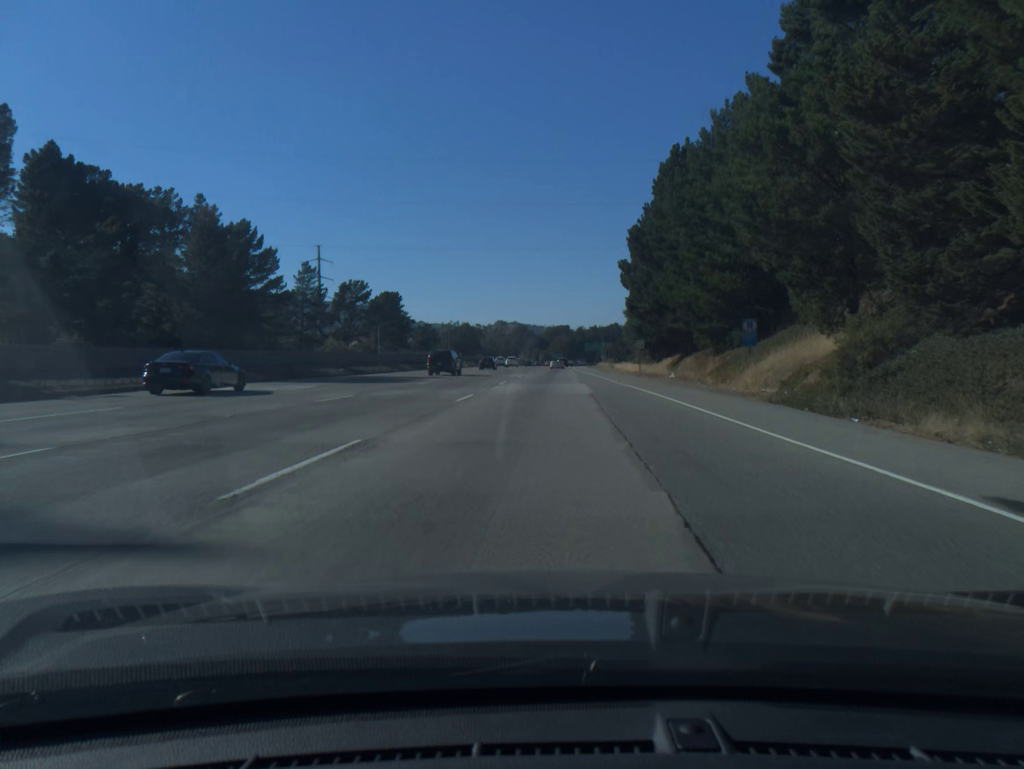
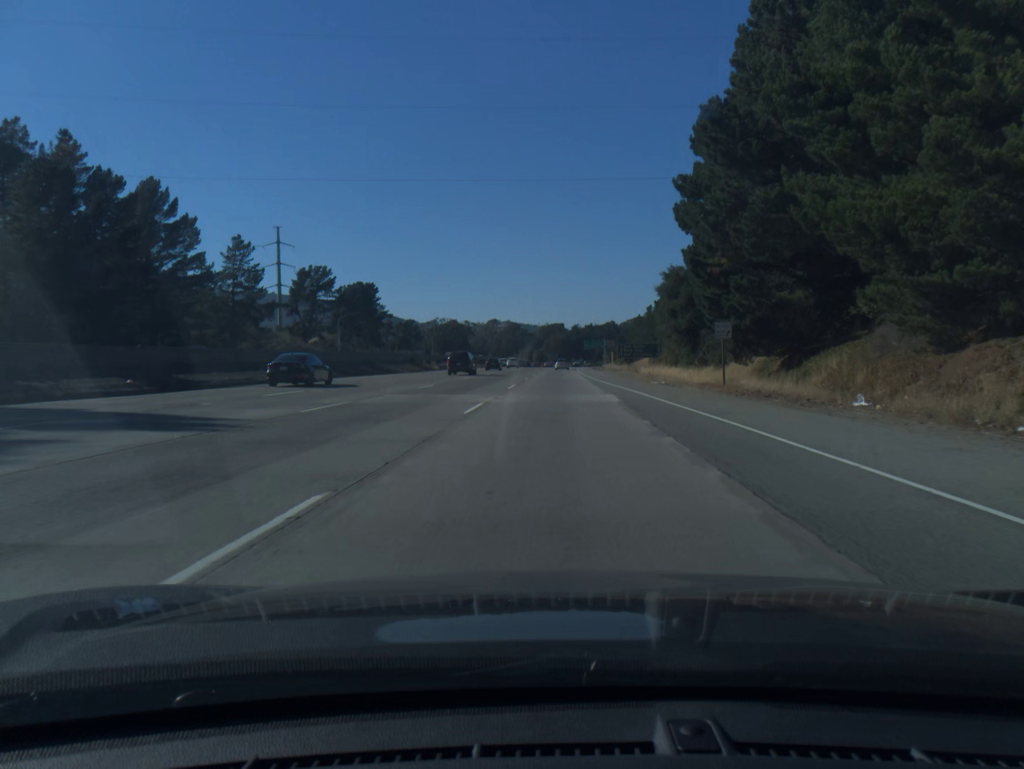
(+0.1, +32.6) m; 0°
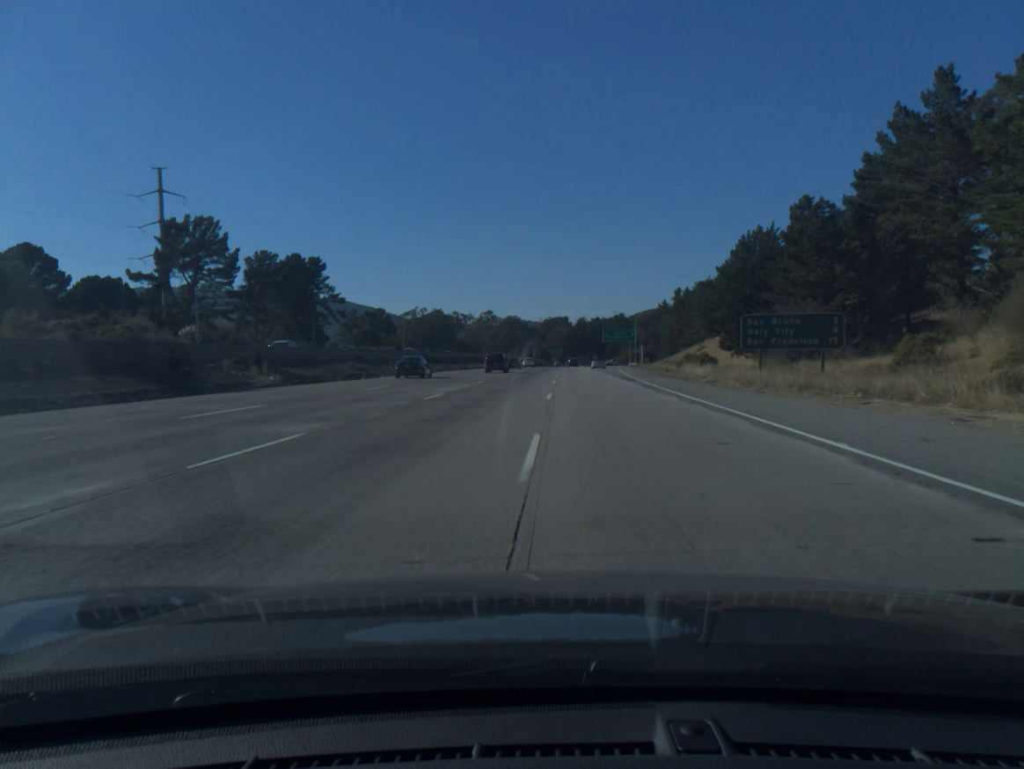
(0.0, +67.3) m; 0°
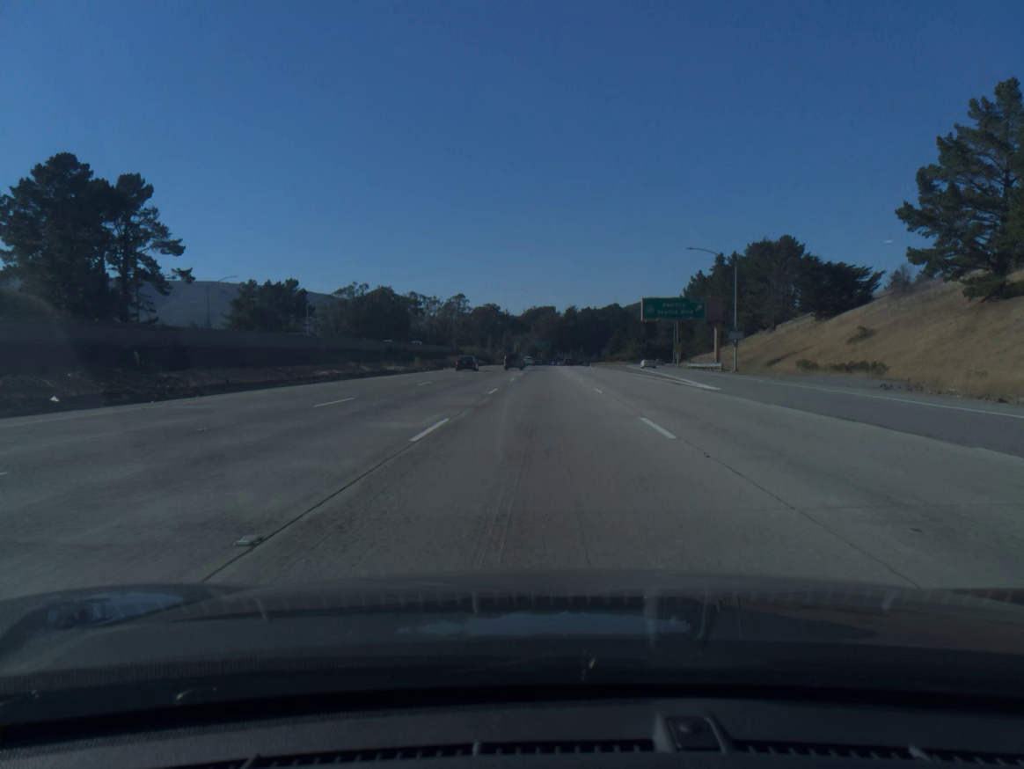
(+0.1, +85.5) m; +1°
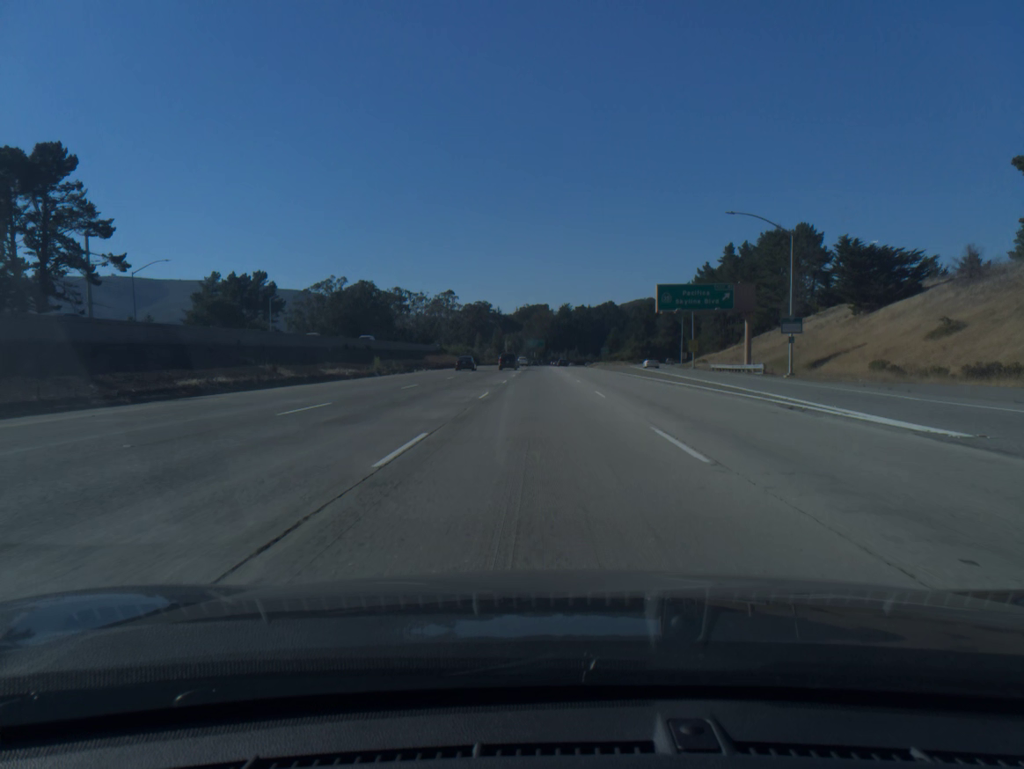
(+0.1, +17.0) m; +1°
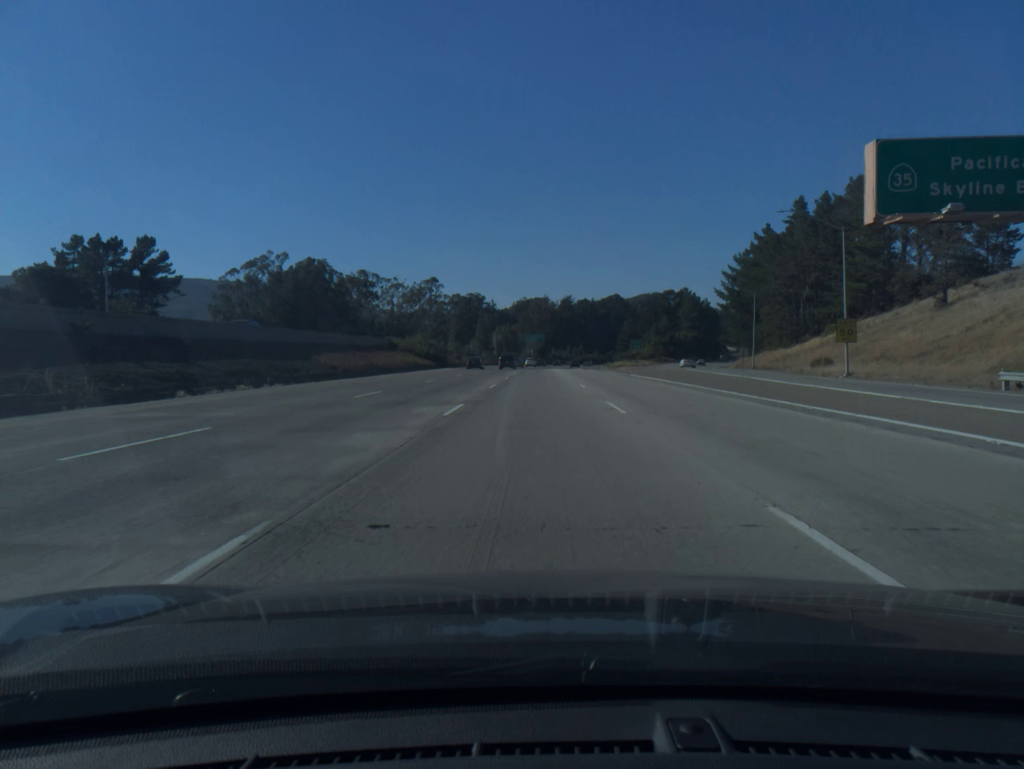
(+0.2, +50.9) m; 0°
